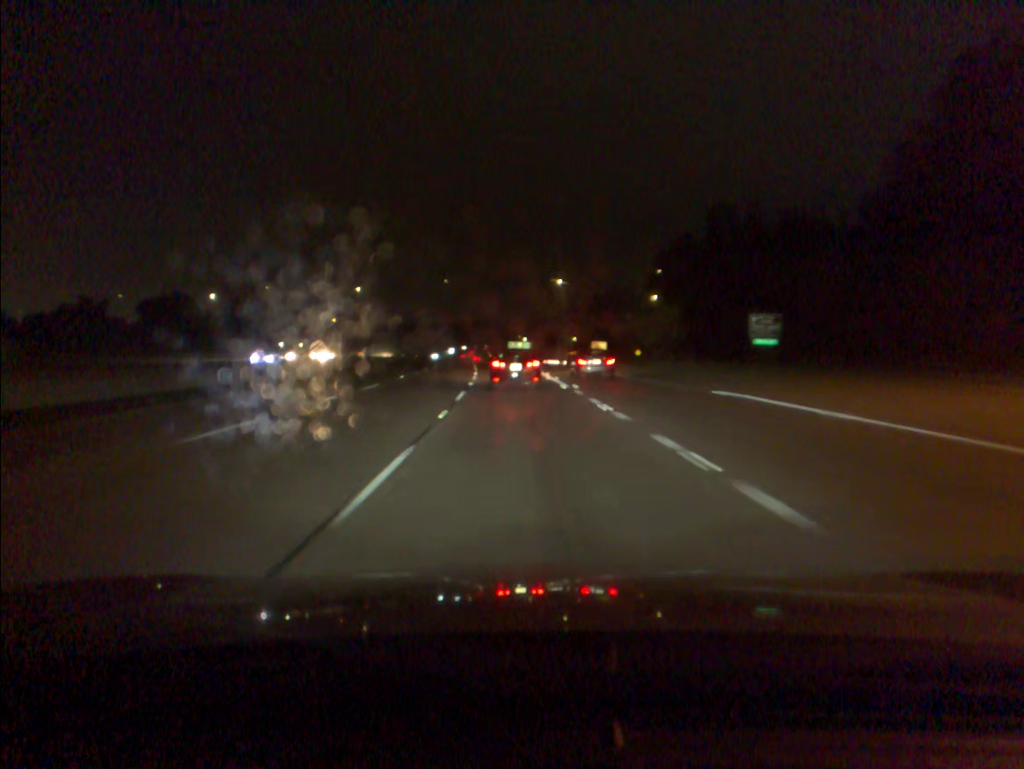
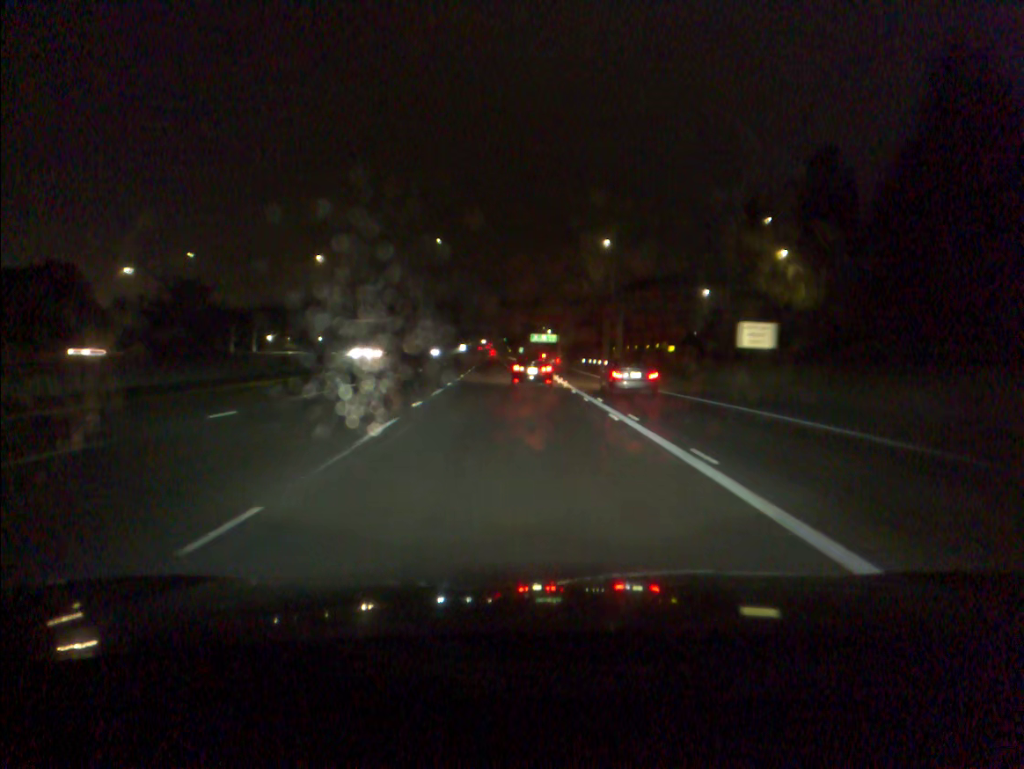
(-1.3, +55.2) m; -2°
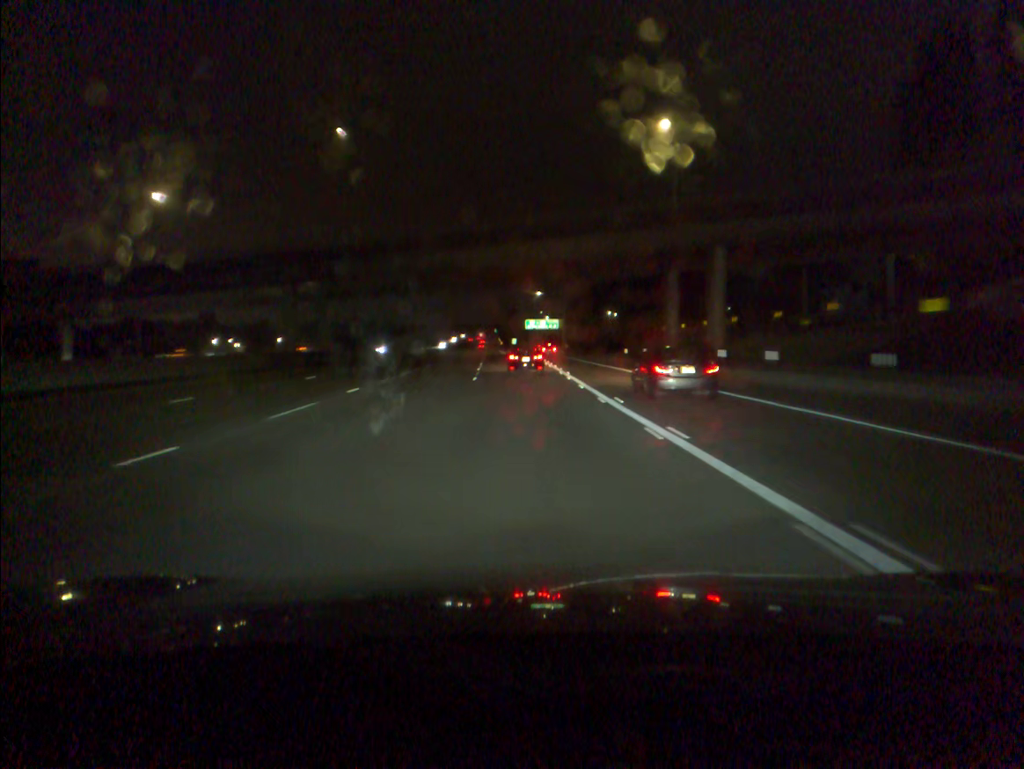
(+0.2, +55.6) m; +1°
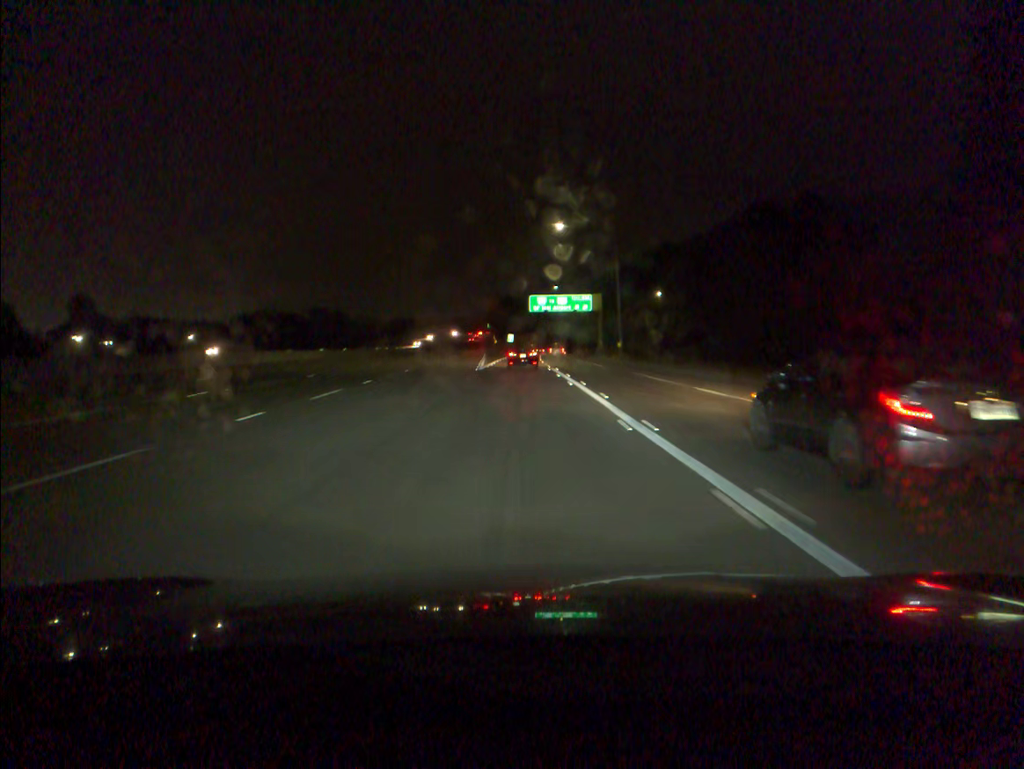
(-0.1, +91.2) m; 0°
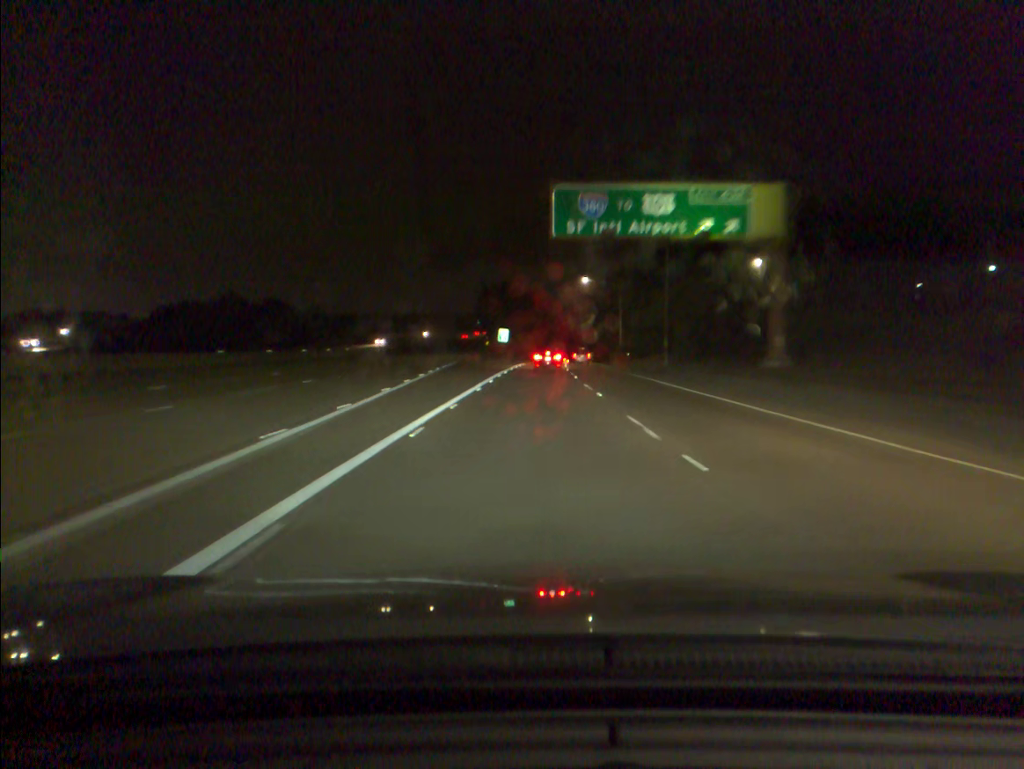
(-0.4, +70.4) m; 0°
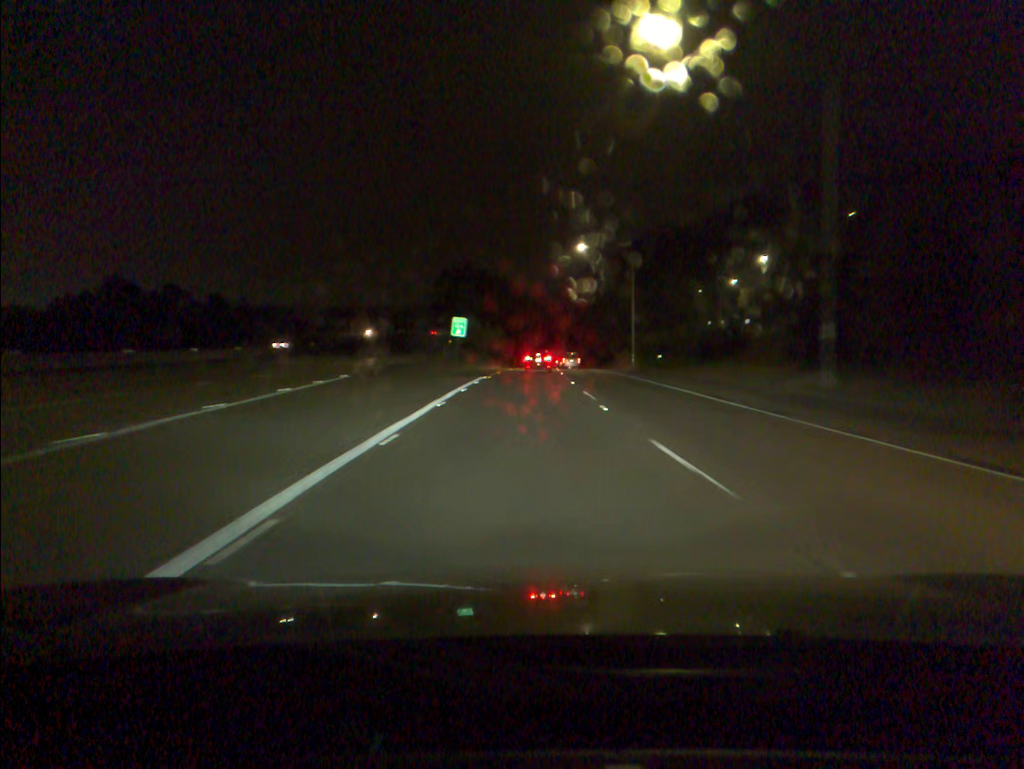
(+0.5, +35.0) m; +2°
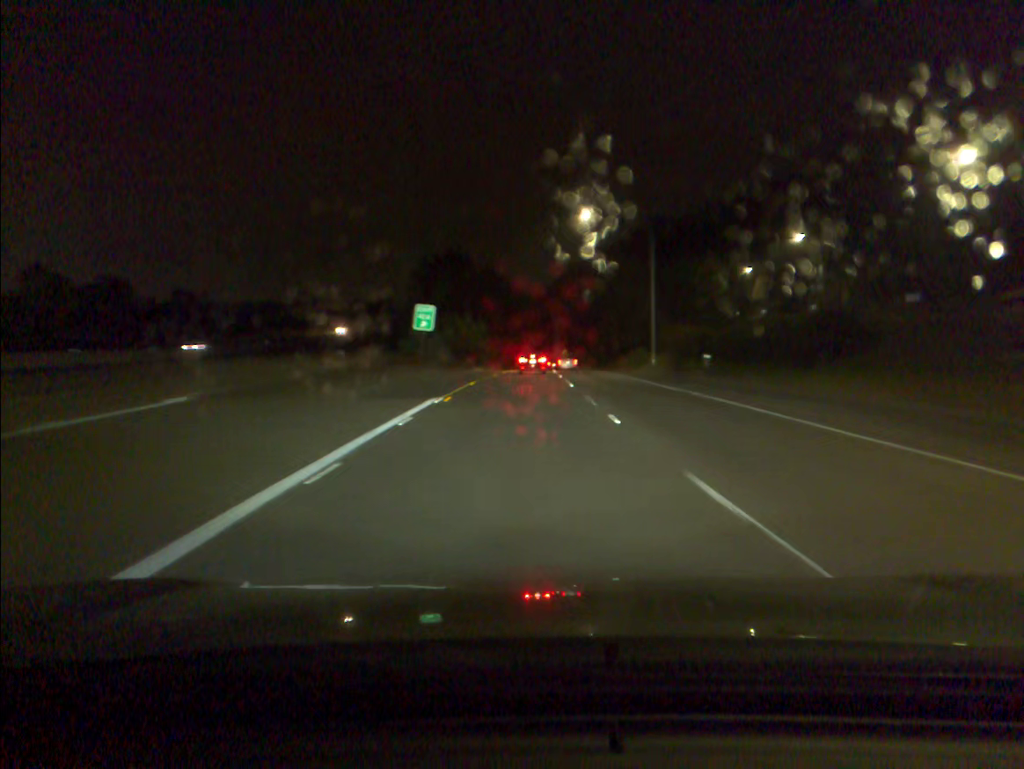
(+0.1, +17.4) m; +1°
